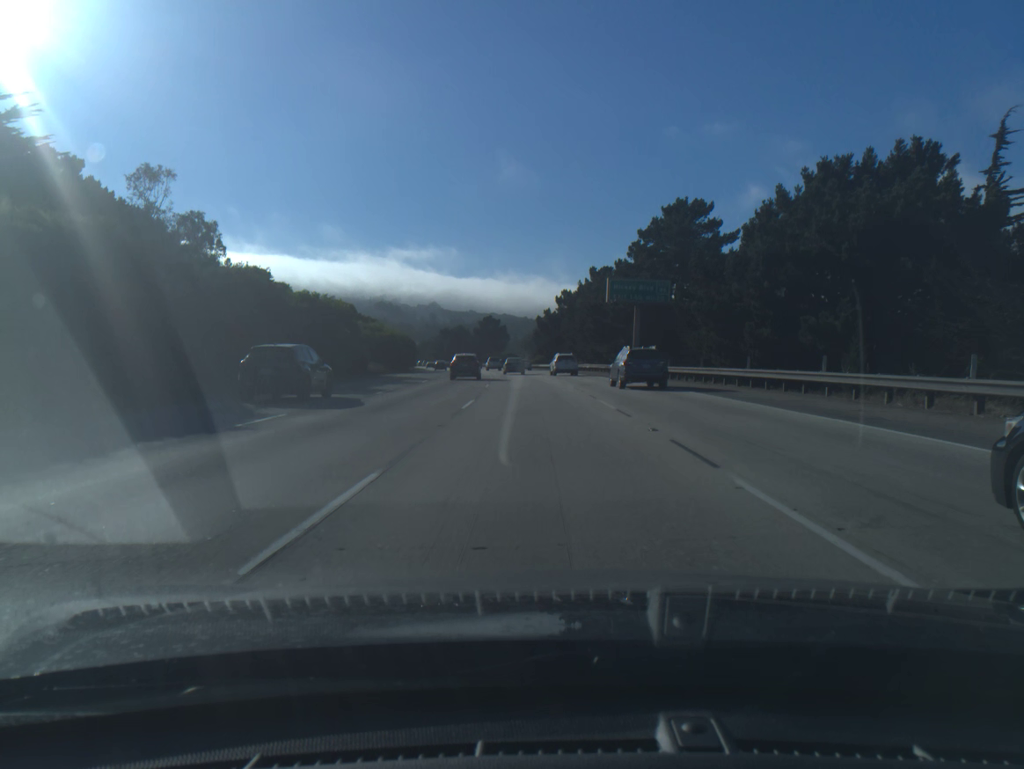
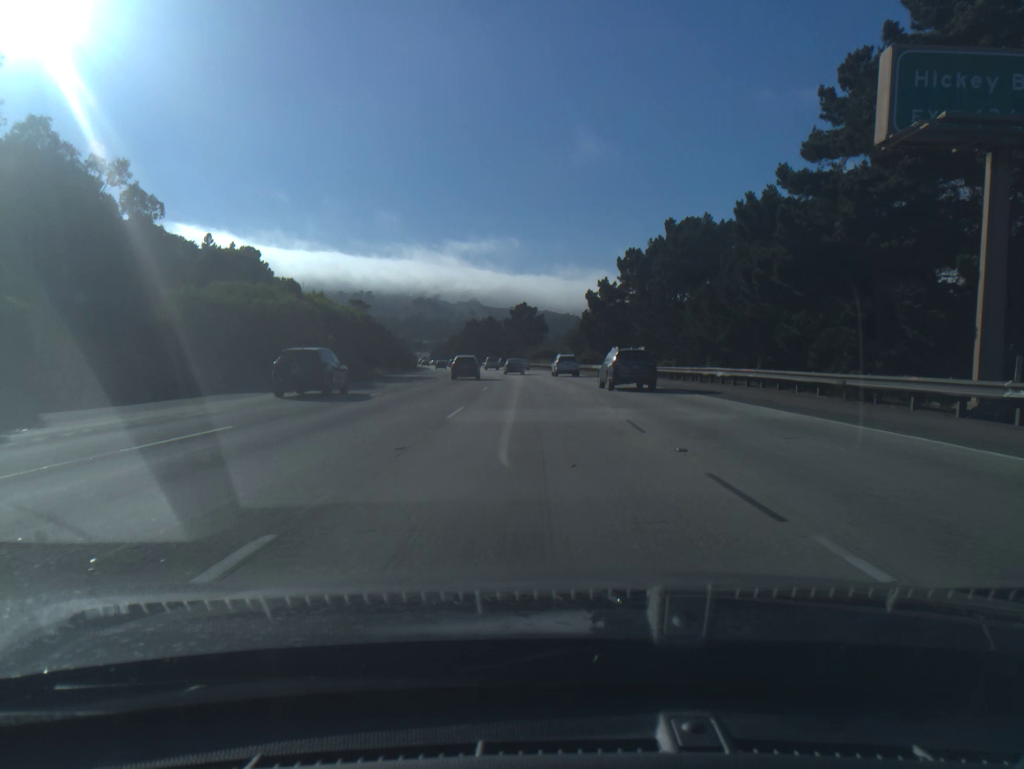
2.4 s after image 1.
(-1.1, +46.7) m; -3°
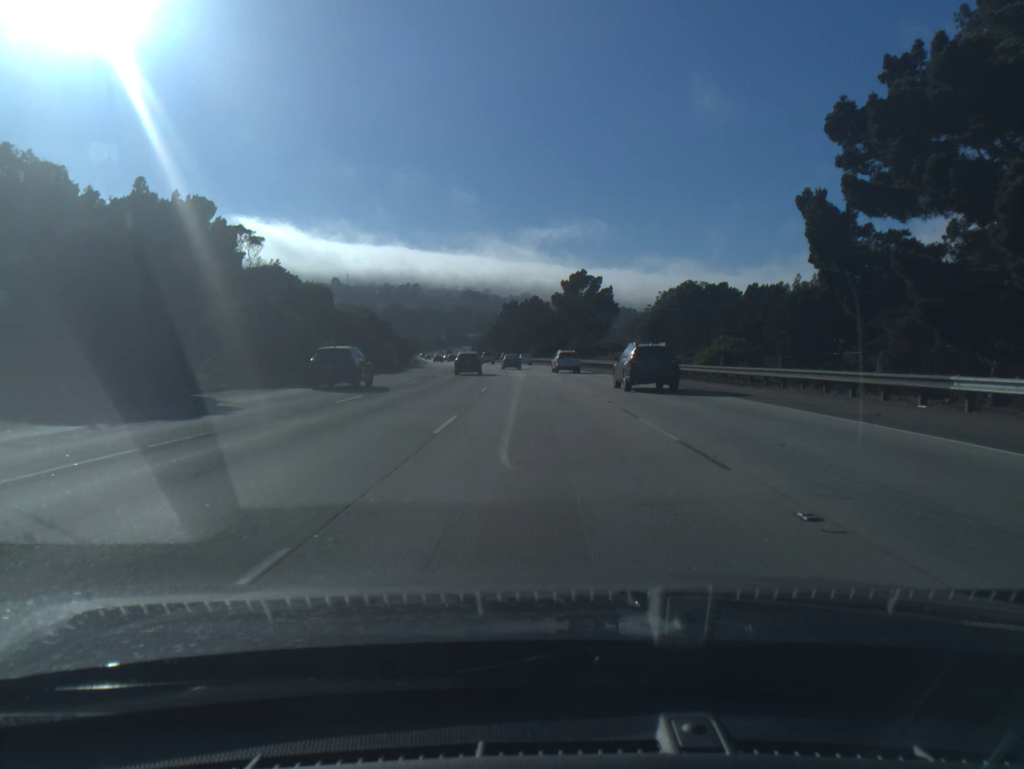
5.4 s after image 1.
(-2.1, +62.2) m; -4°
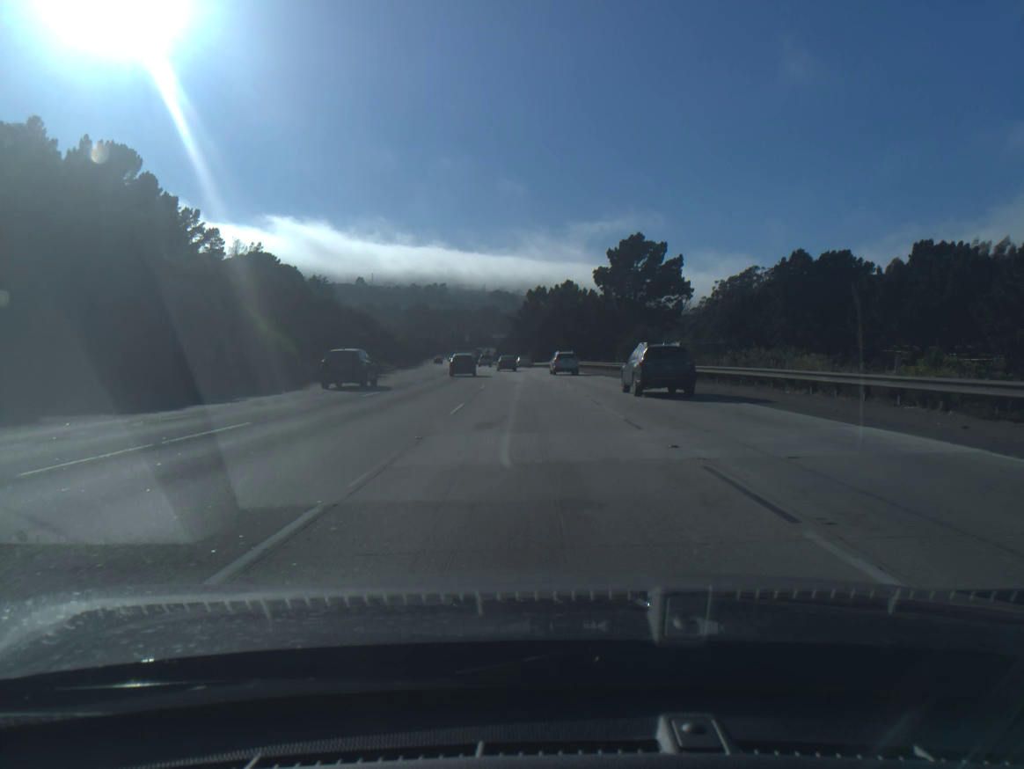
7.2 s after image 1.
(-0.7, +39.2) m; -2°
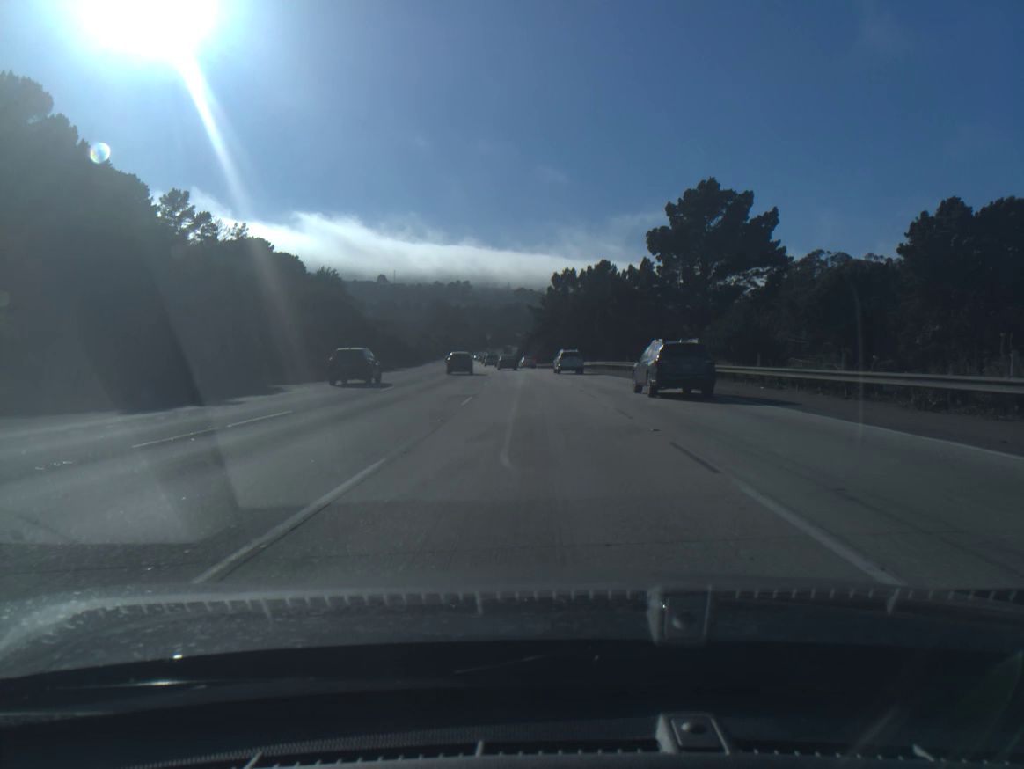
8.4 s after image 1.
(-0.4, +26.8) m; -2°
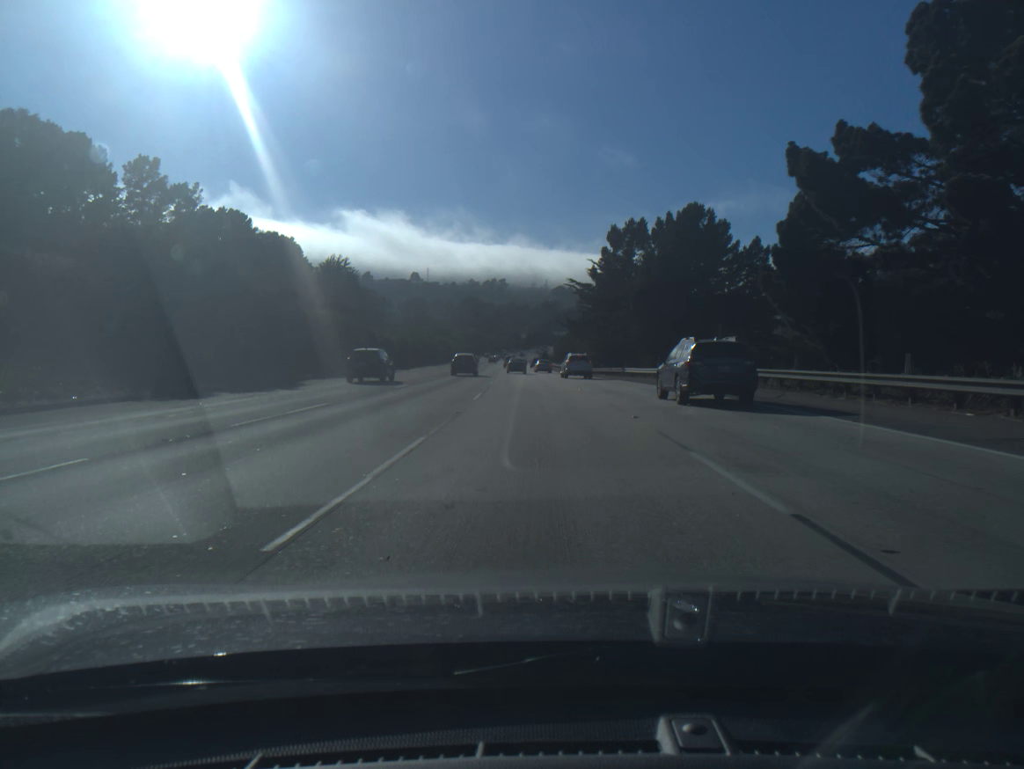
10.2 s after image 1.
(-1.0, +41.1) m; -3°
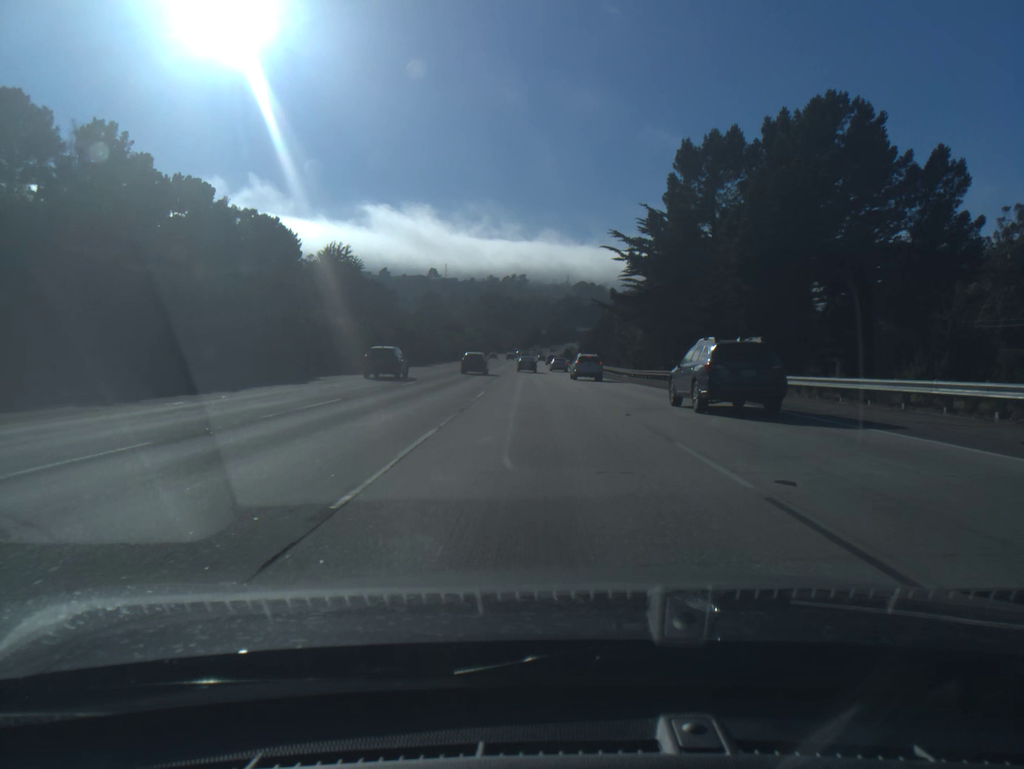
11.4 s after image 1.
(-0.4, +27.9) m; -2°
